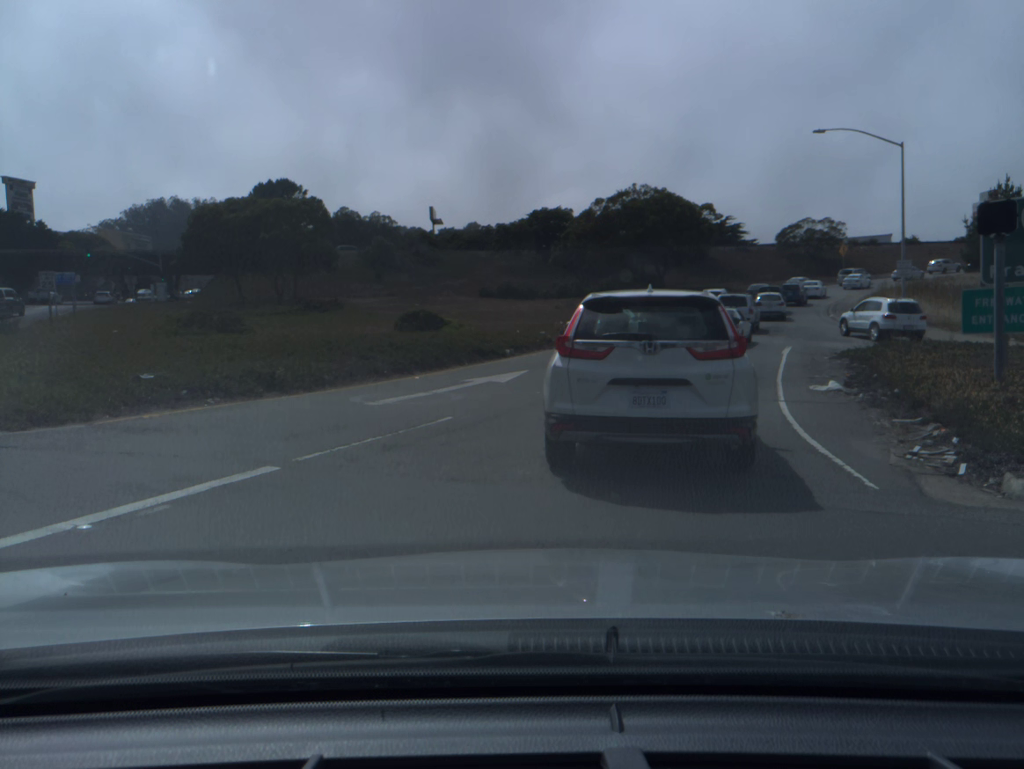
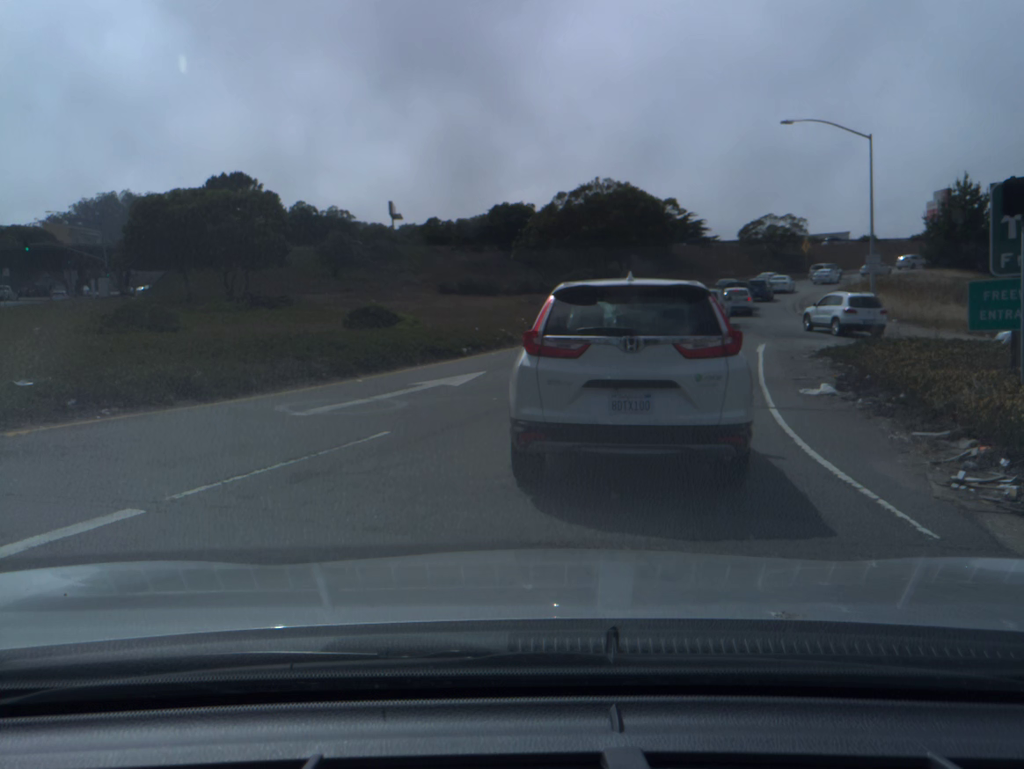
(+0.1, +1.8) m; +3°
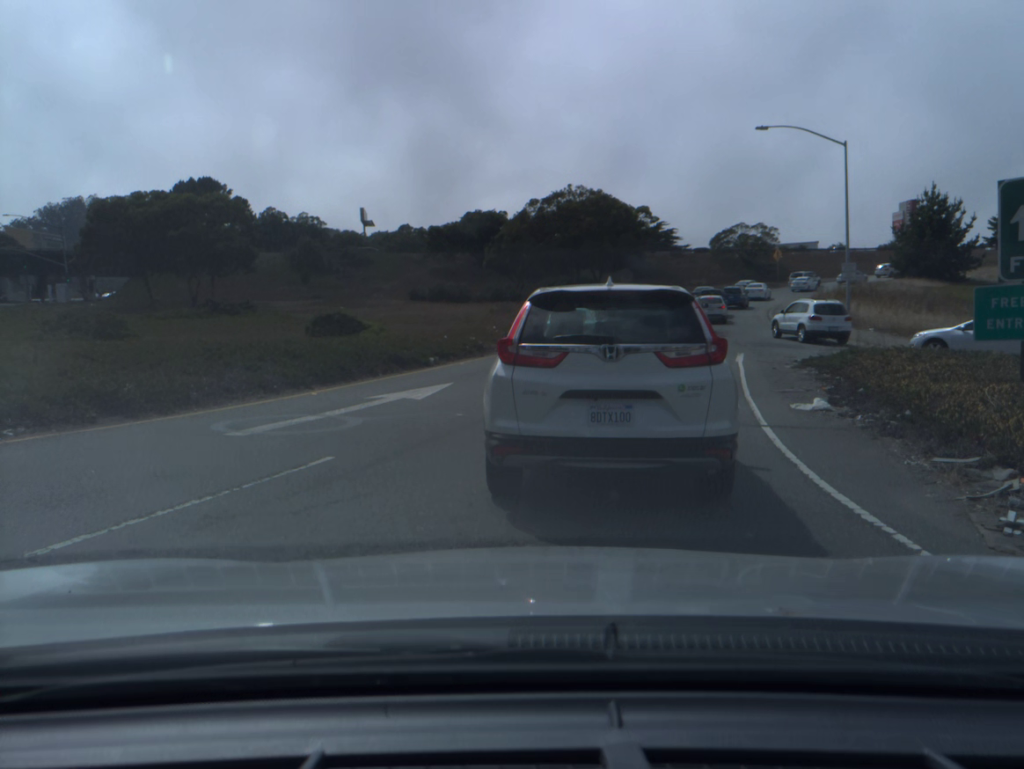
(0.0, +1.3) m; +2°
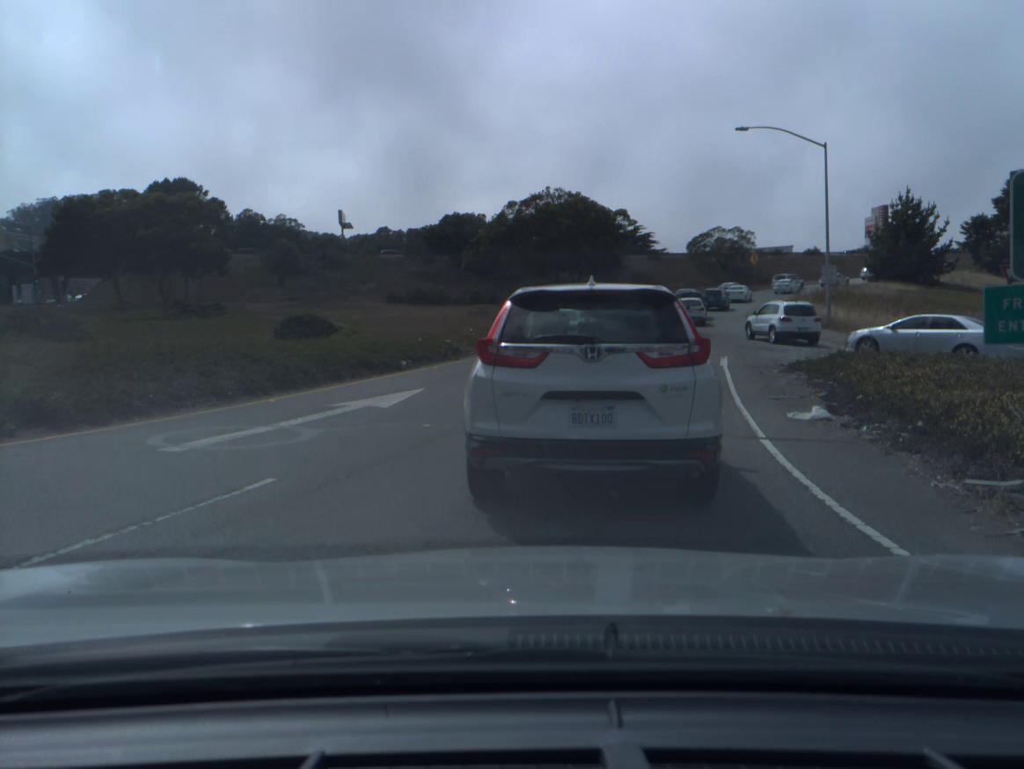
(0.0, +1.1) m; +1°
